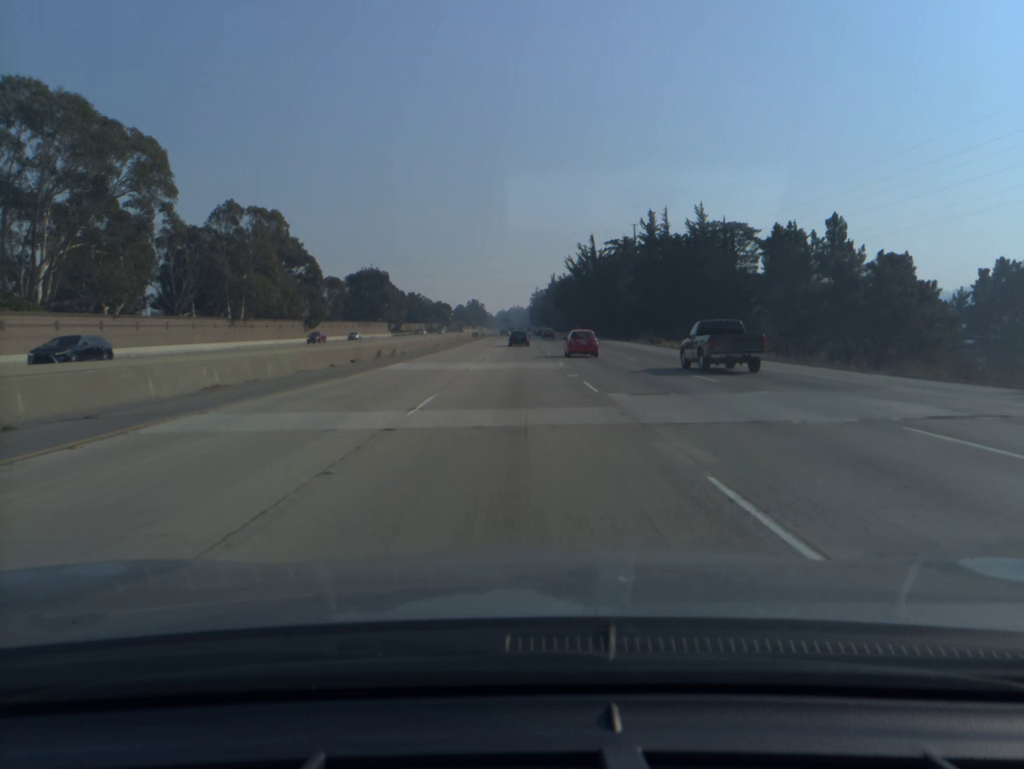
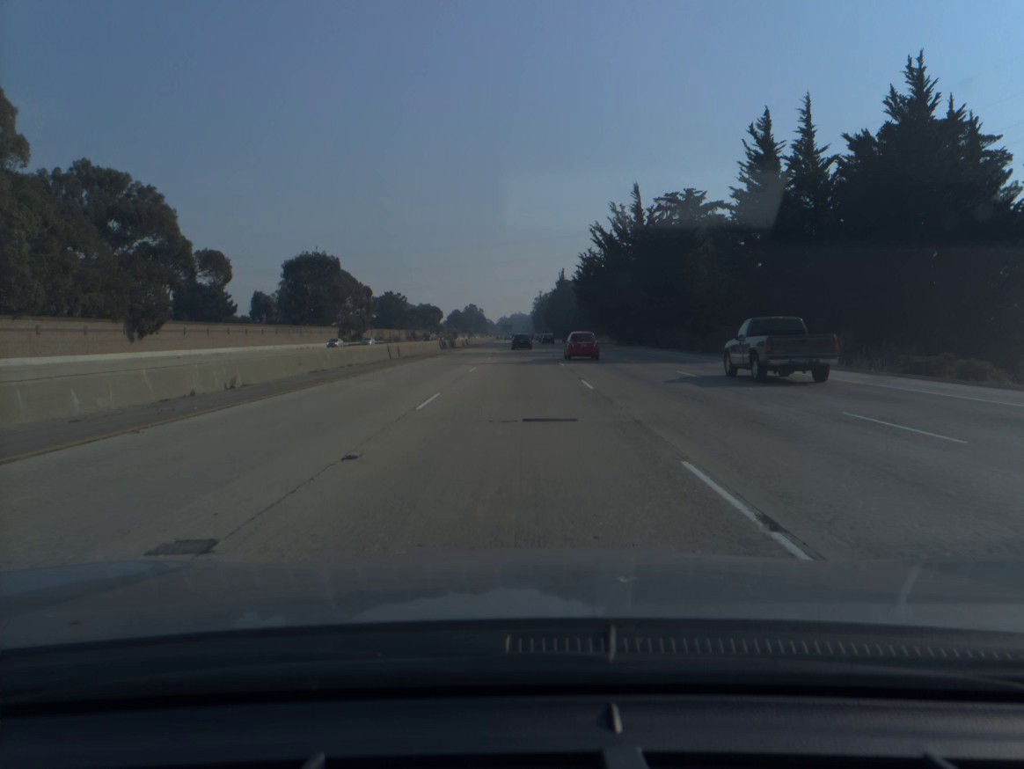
(-0.1, +57.3) m; 0°
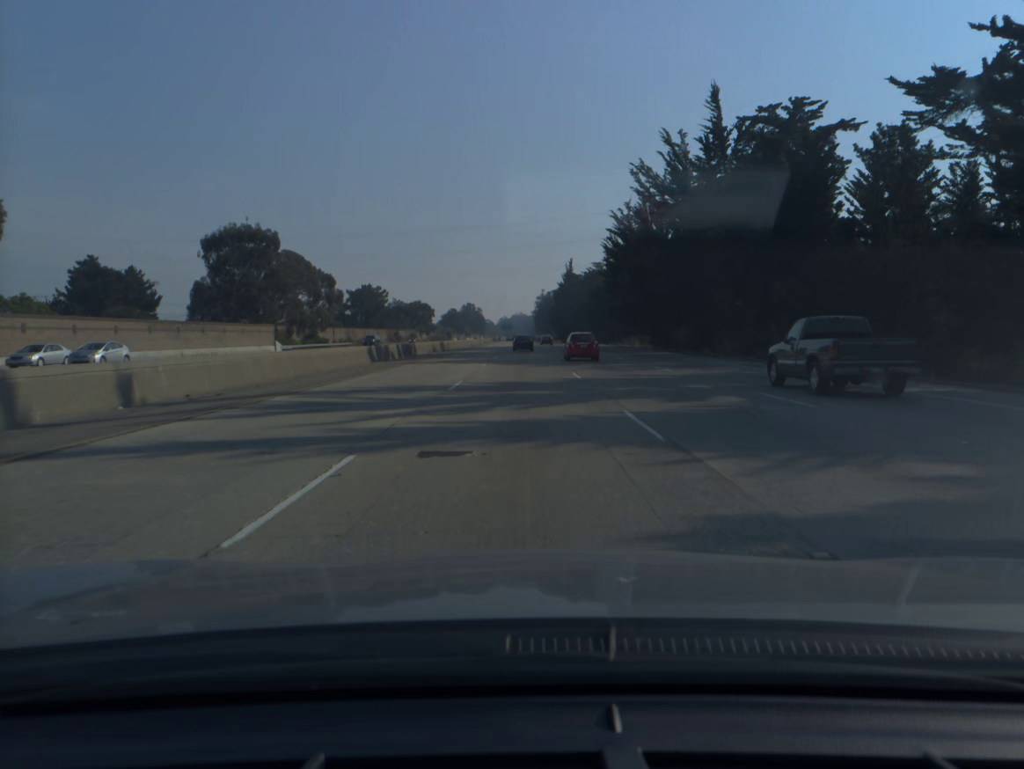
(0.0, +38.3) m; 0°
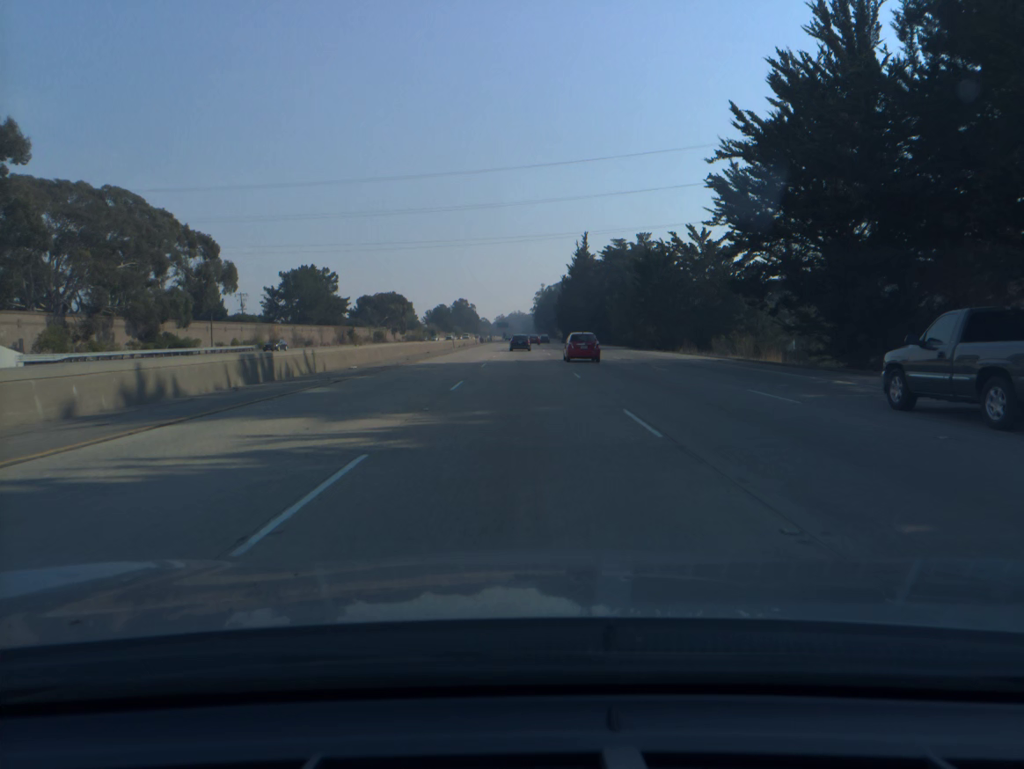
(0.0, +57.8) m; 0°
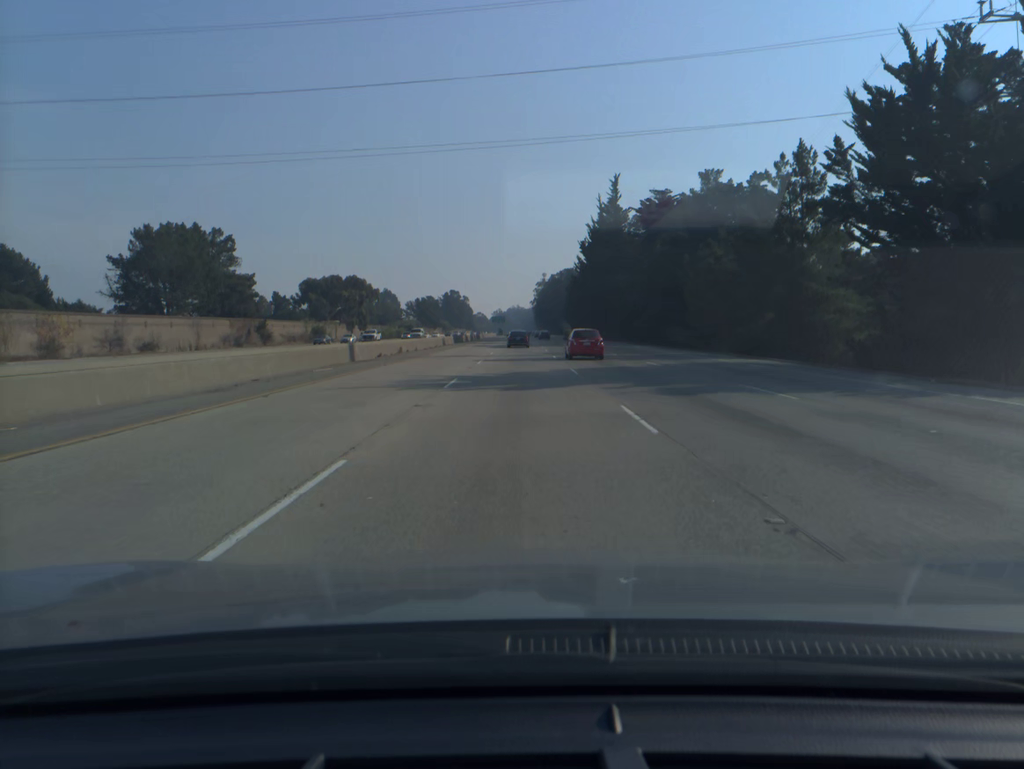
(+0.1, +58.2) m; 0°
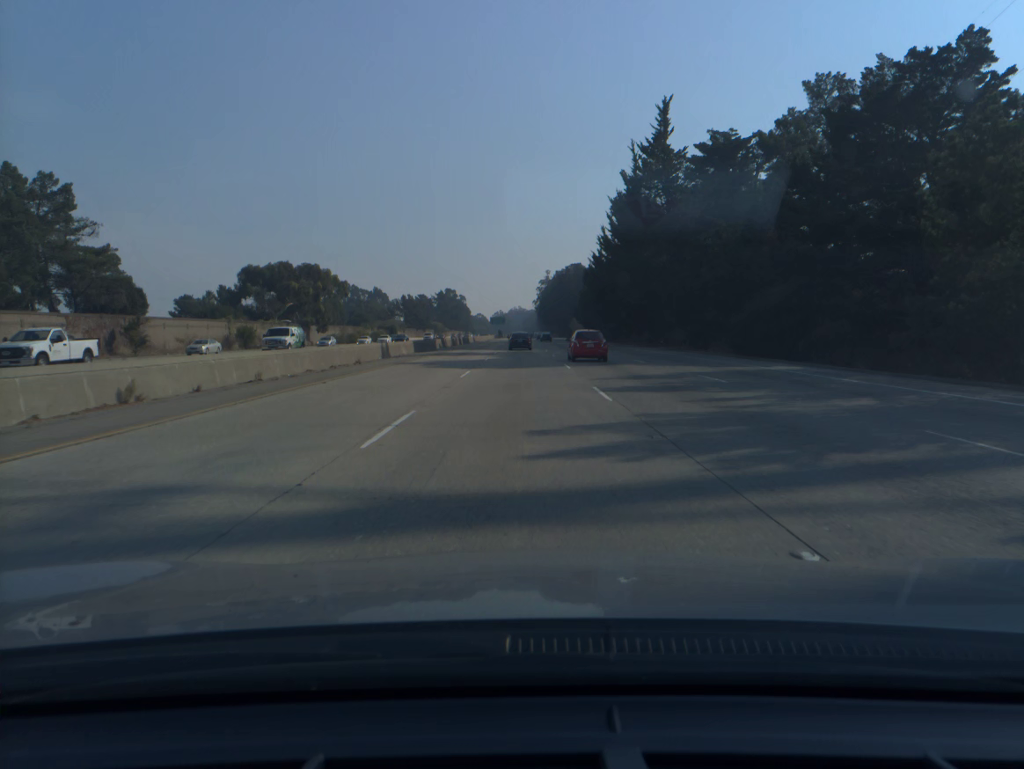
(0.0, +38.8) m; 0°
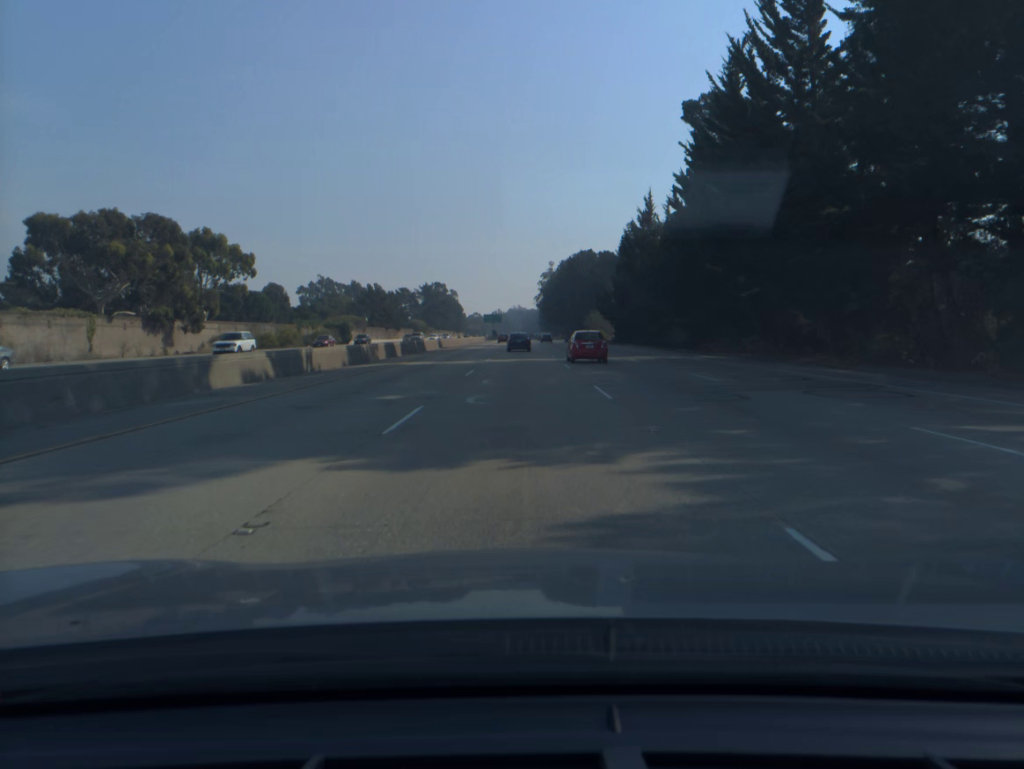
(0.0, +57.6) m; 0°
